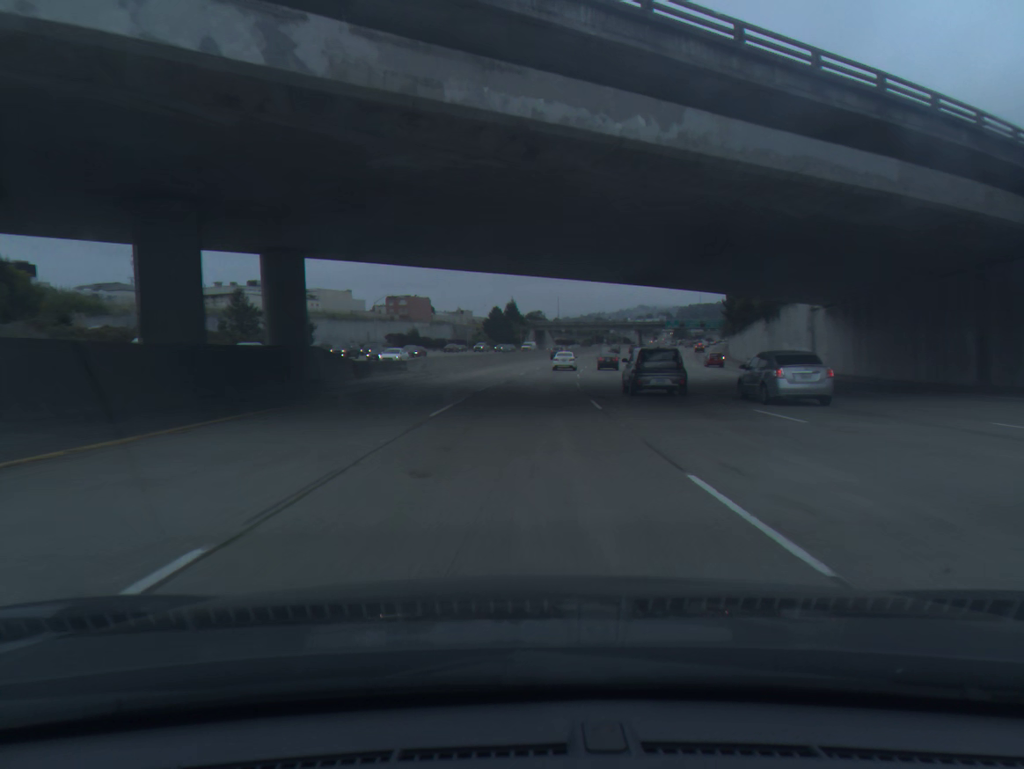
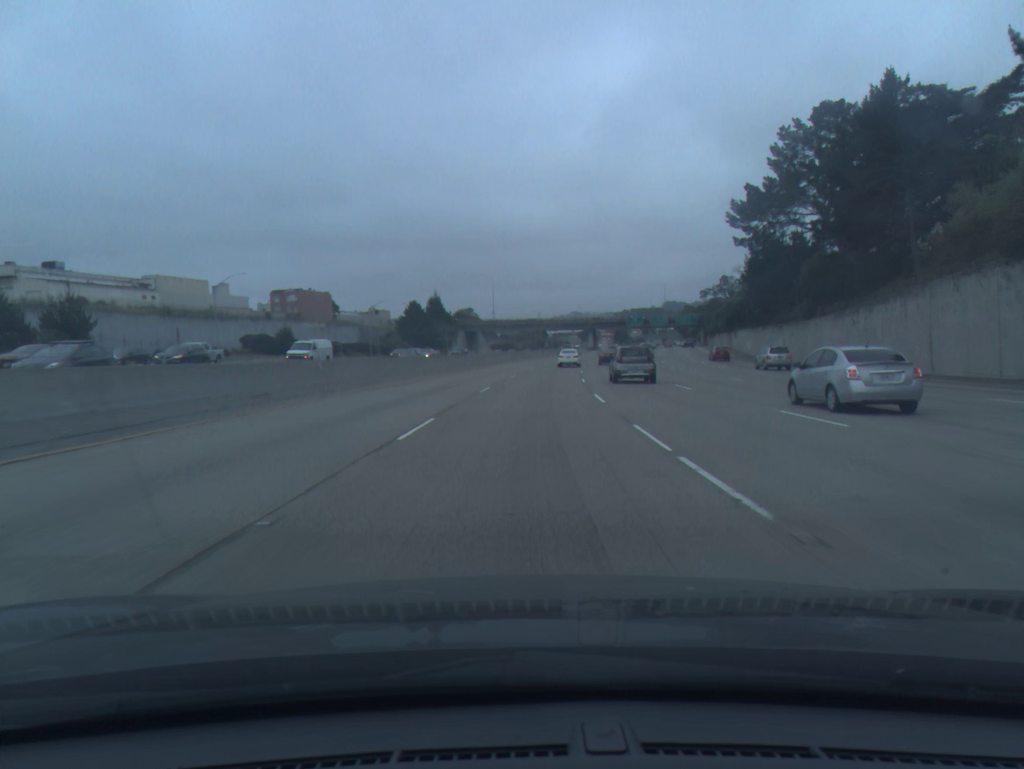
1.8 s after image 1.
(+1.9, +52.5) m; +5°
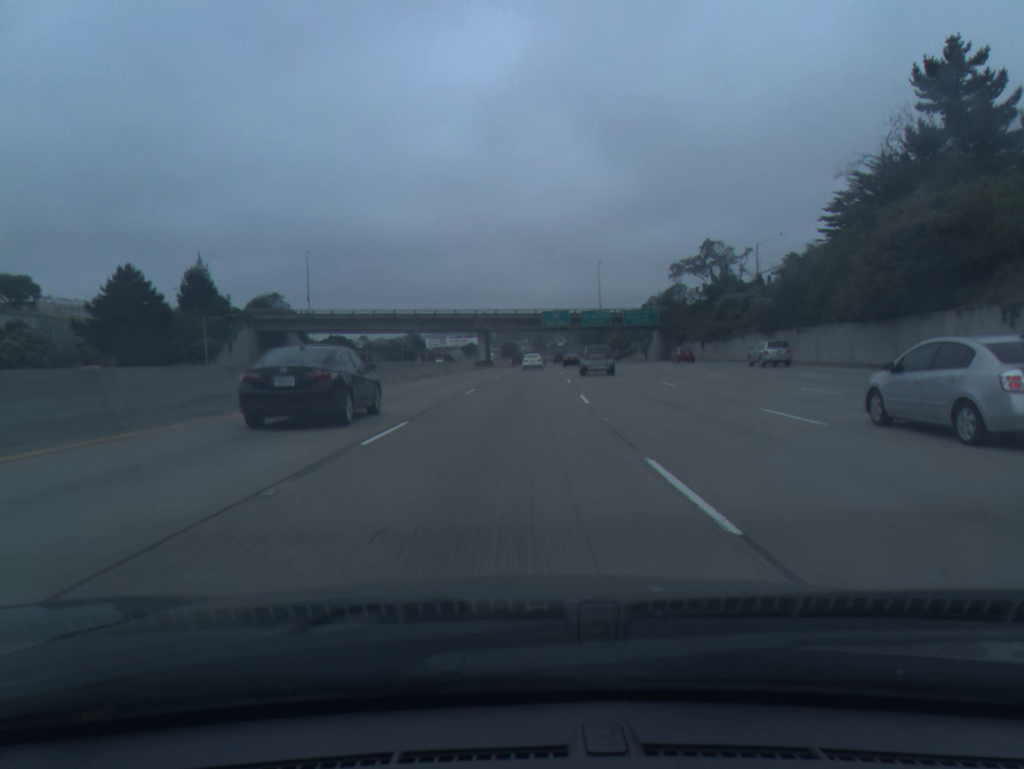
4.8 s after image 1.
(+6.8, +87.8) m; +9°
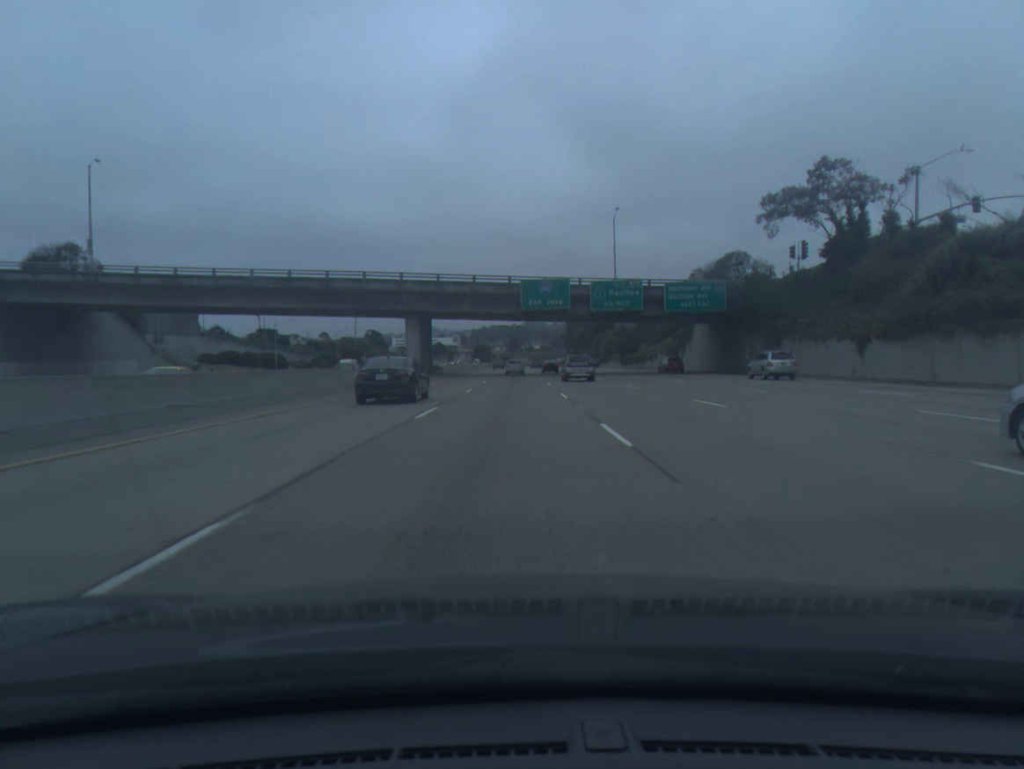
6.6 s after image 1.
(+1.3, +52.7) m; +2°
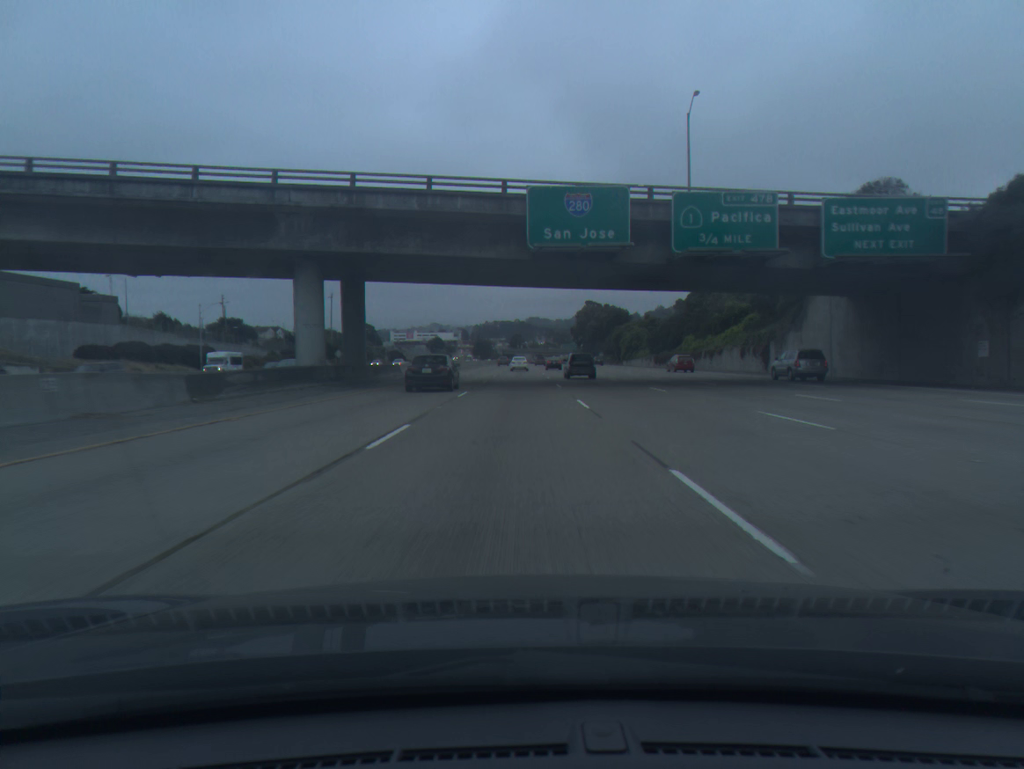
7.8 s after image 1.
(-0.1, +35.4) m; 0°
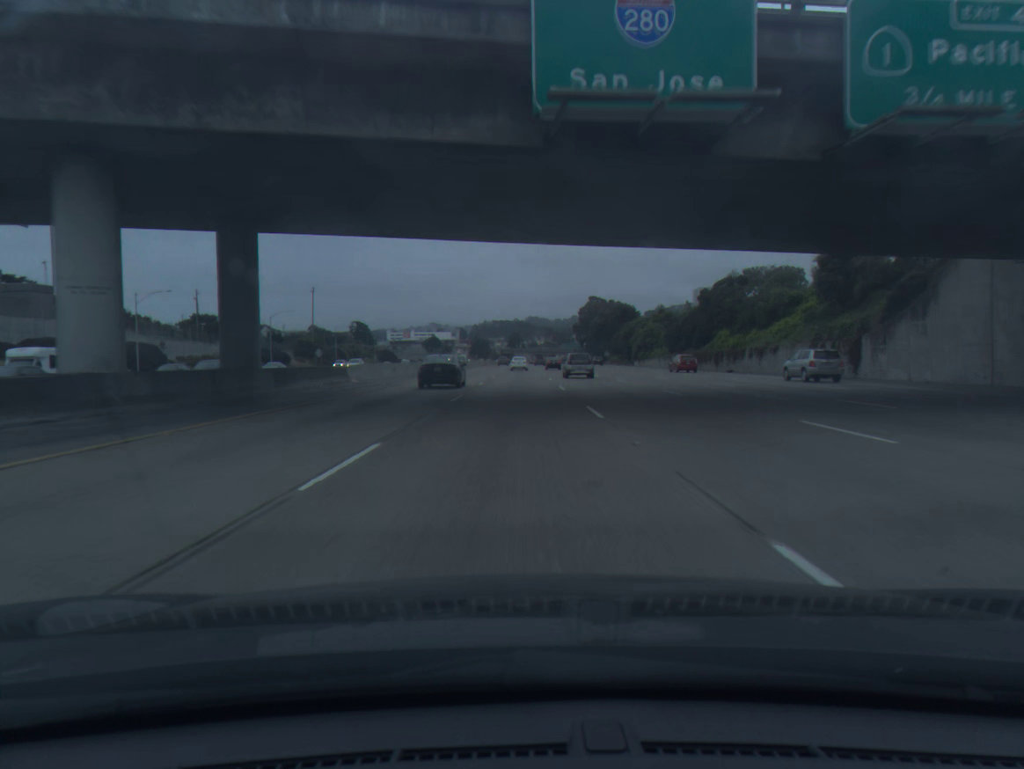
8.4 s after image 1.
(0.0, +17.9) m; 0°
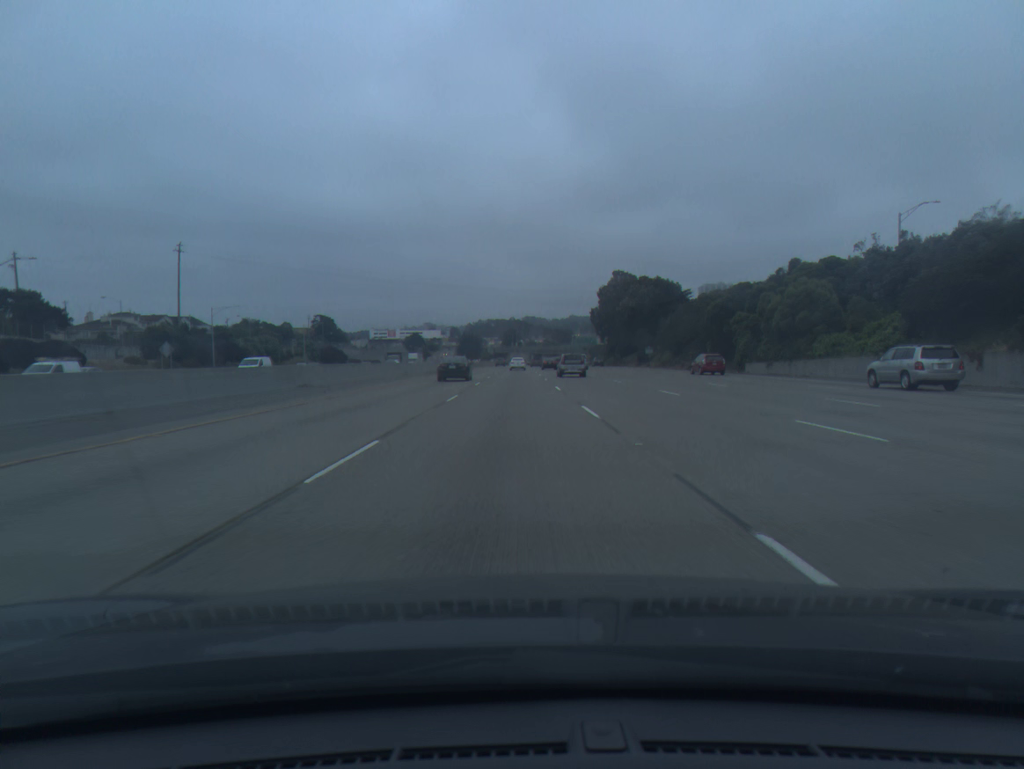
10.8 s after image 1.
(+0.2, +72.9) m; 0°
